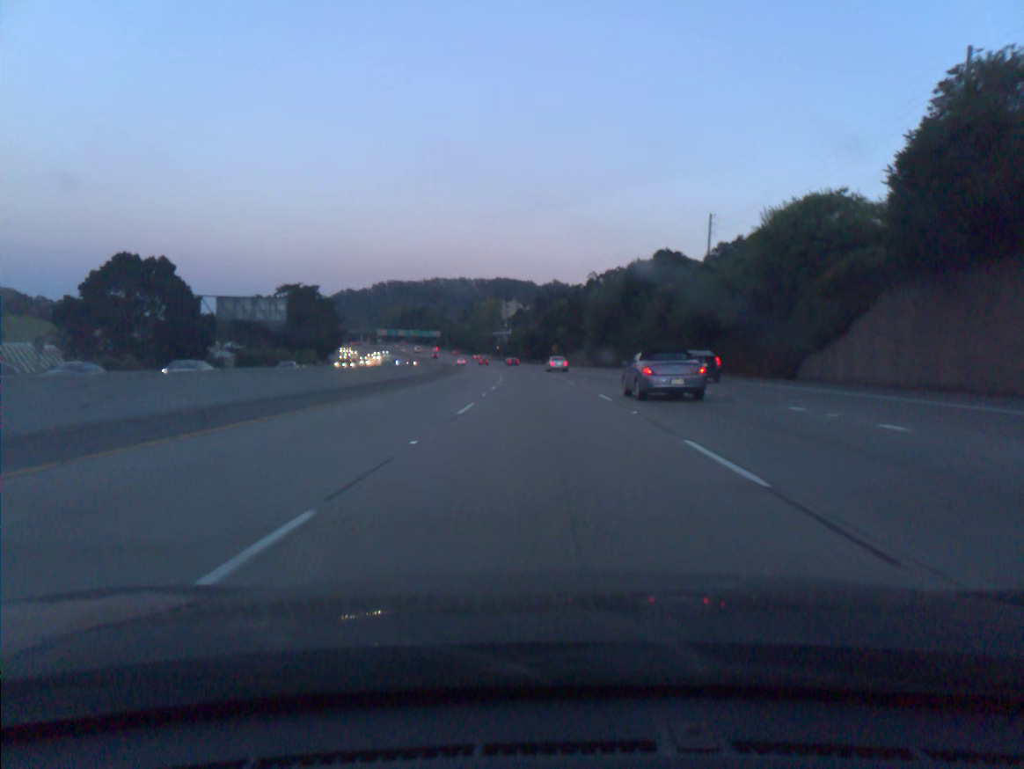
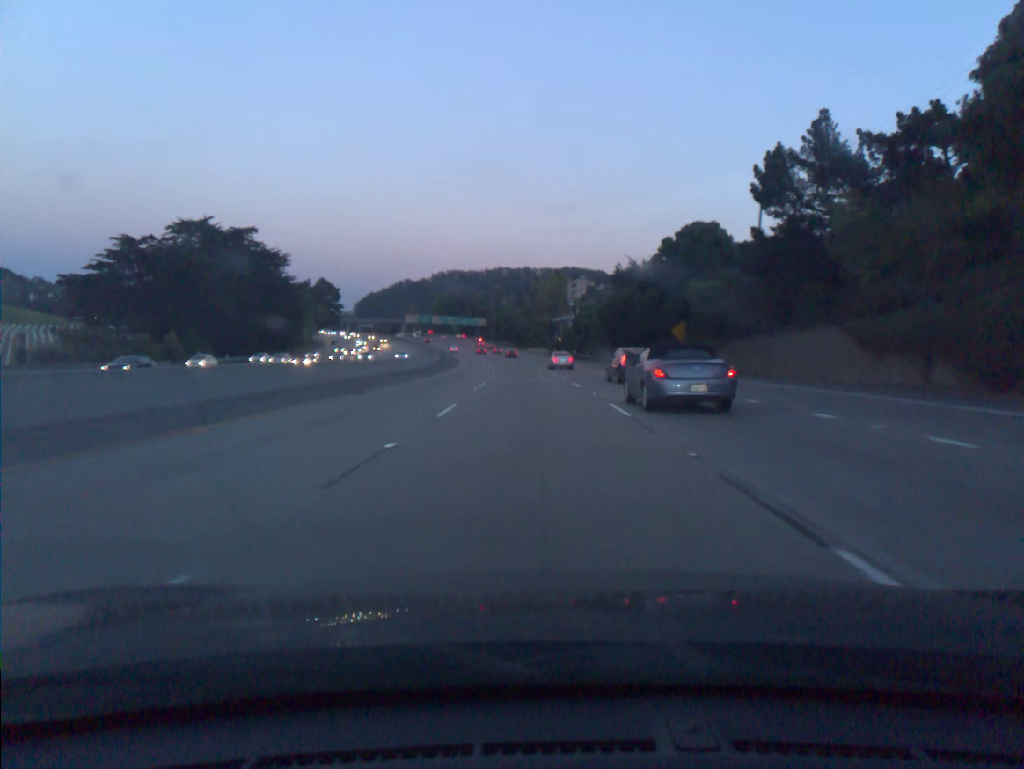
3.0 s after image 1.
(-3.1, +91.4) m; -5°
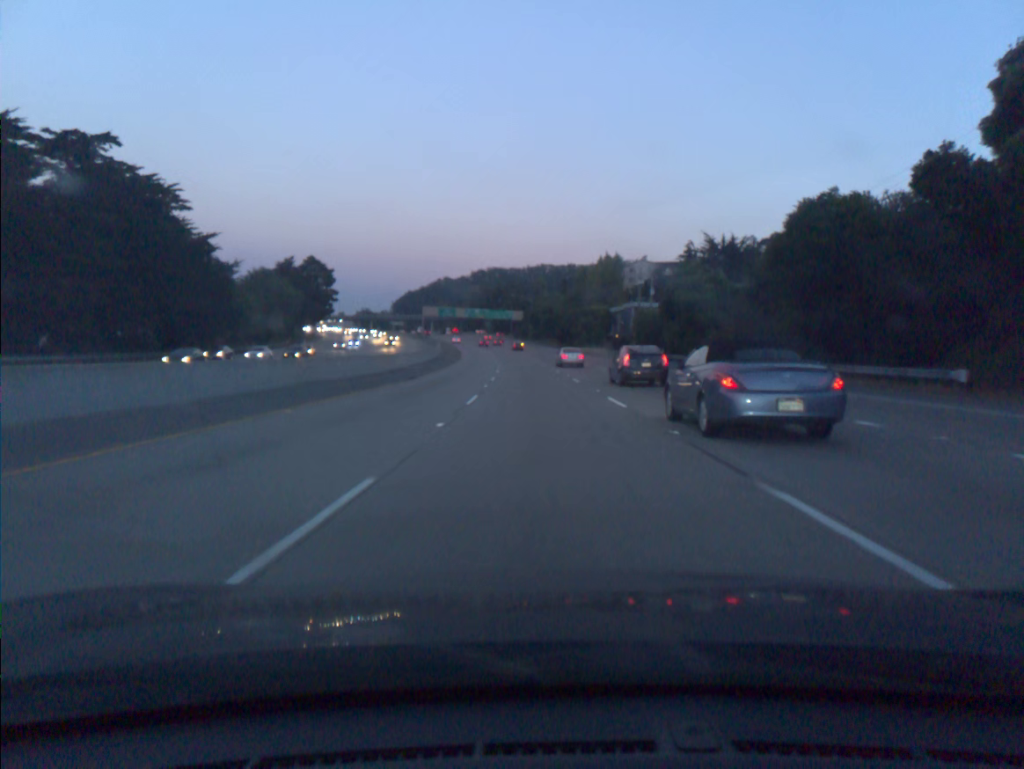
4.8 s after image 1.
(-1.6, +55.0) m; -3°
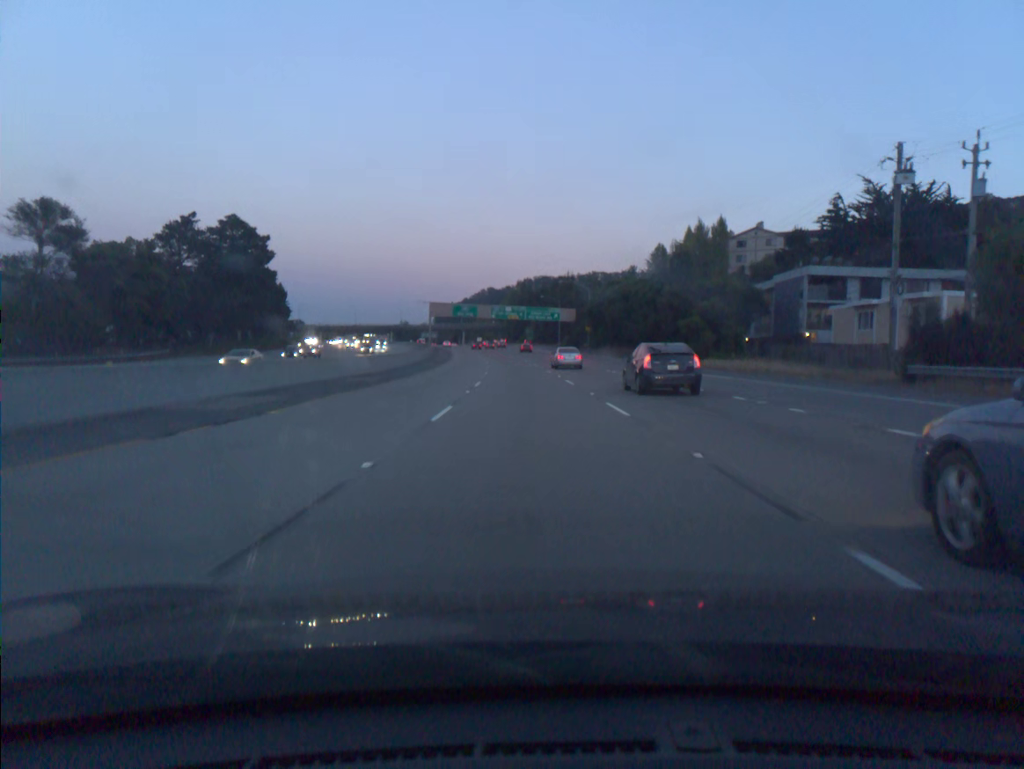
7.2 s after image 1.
(-2.2, +73.2) m; -4°
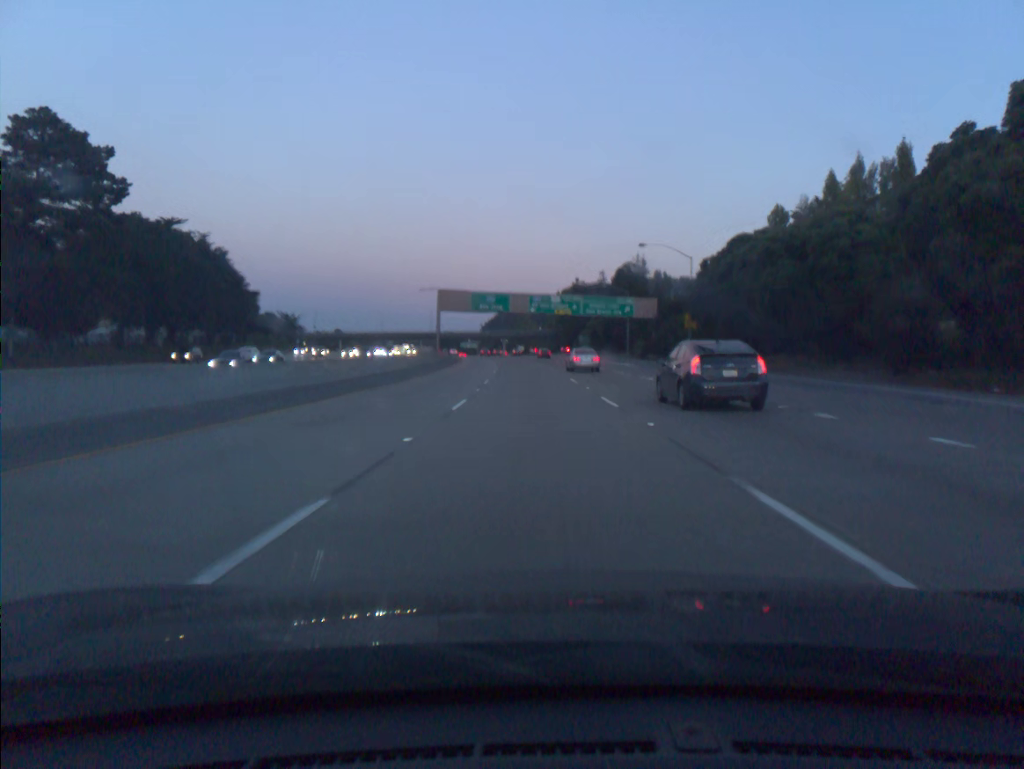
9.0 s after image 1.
(-1.7, +54.6) m; -4°
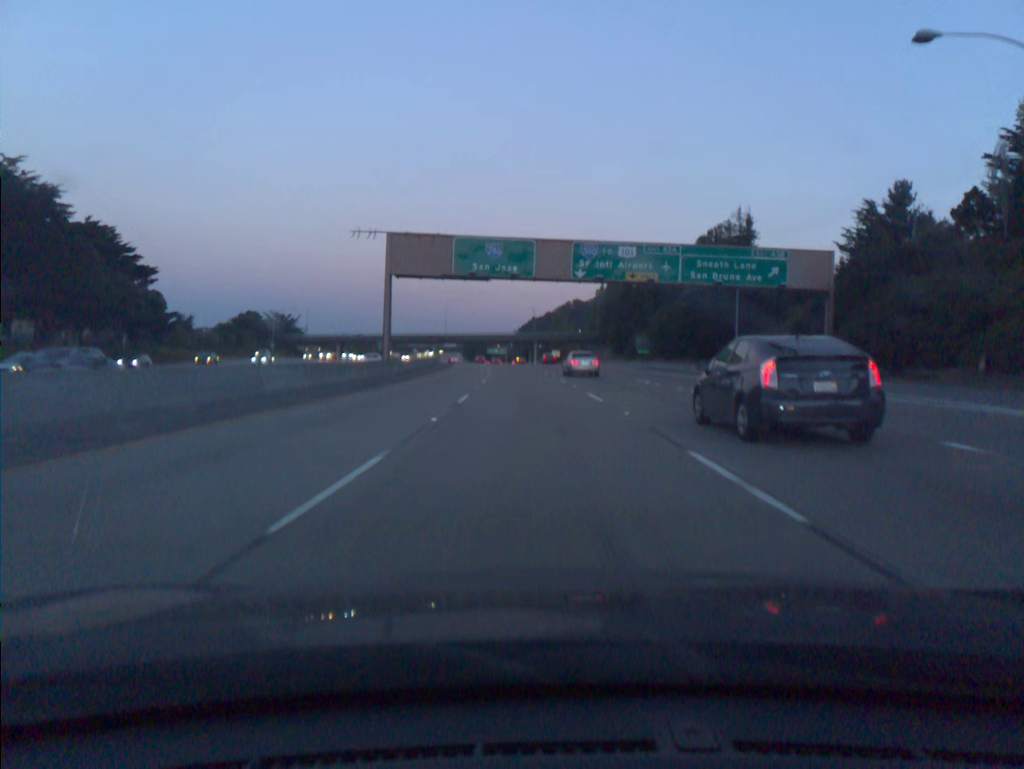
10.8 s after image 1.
(-1.2, +54.3) m; -3°
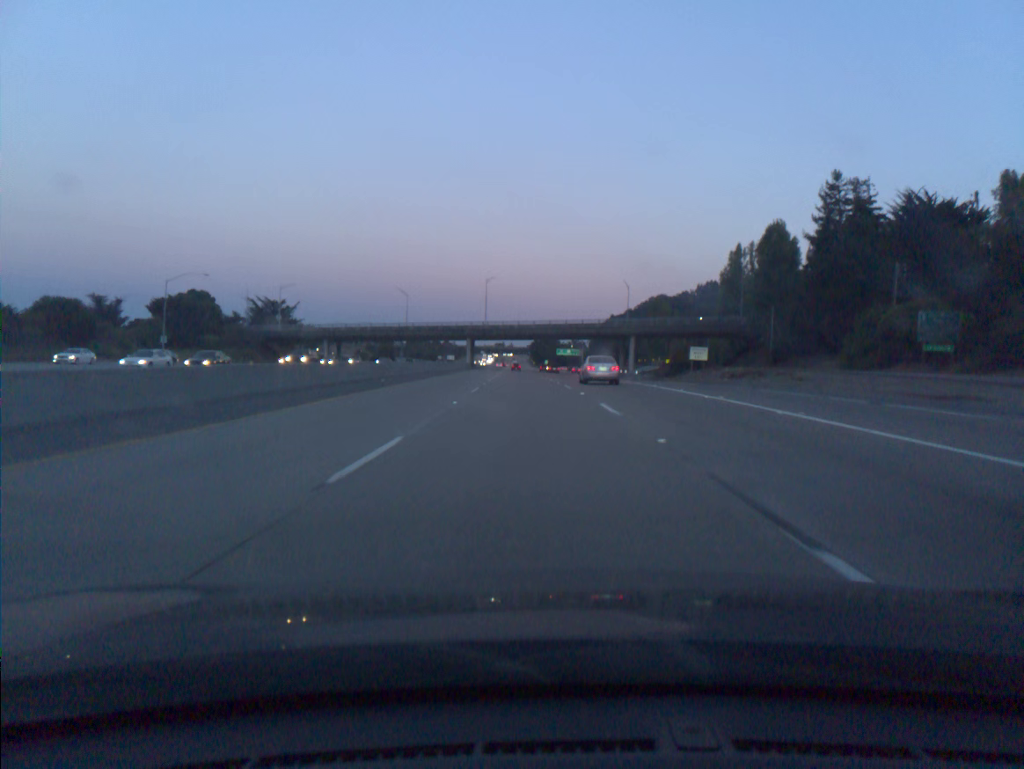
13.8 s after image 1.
(-4.2, +90.3) m; -5°
